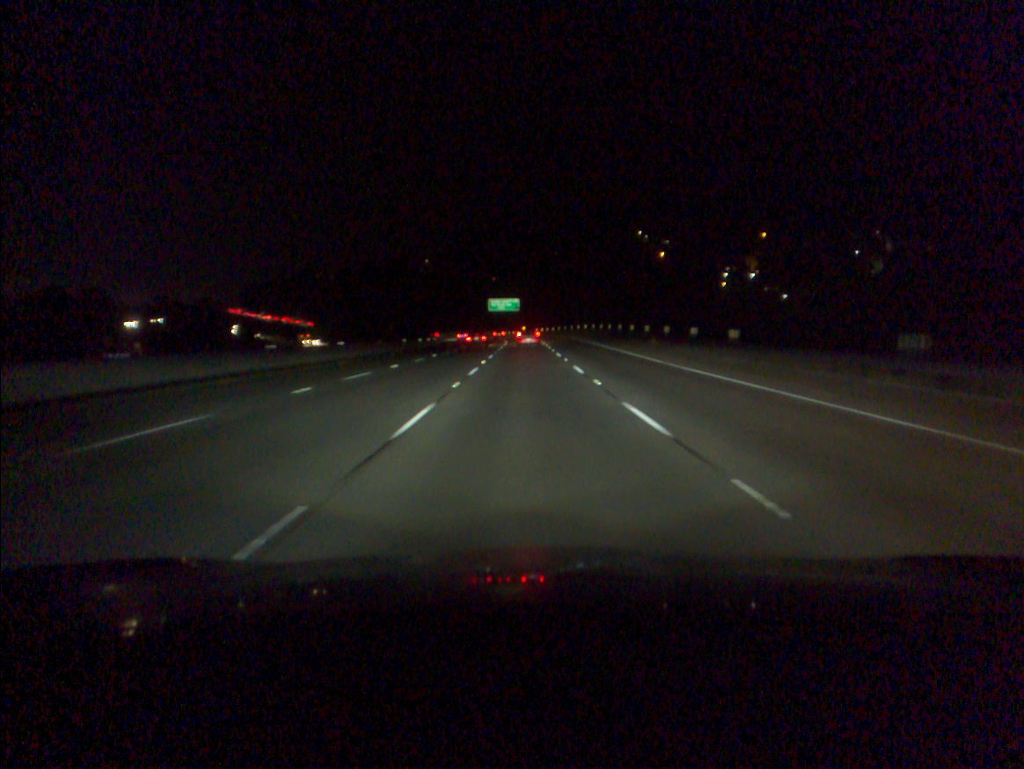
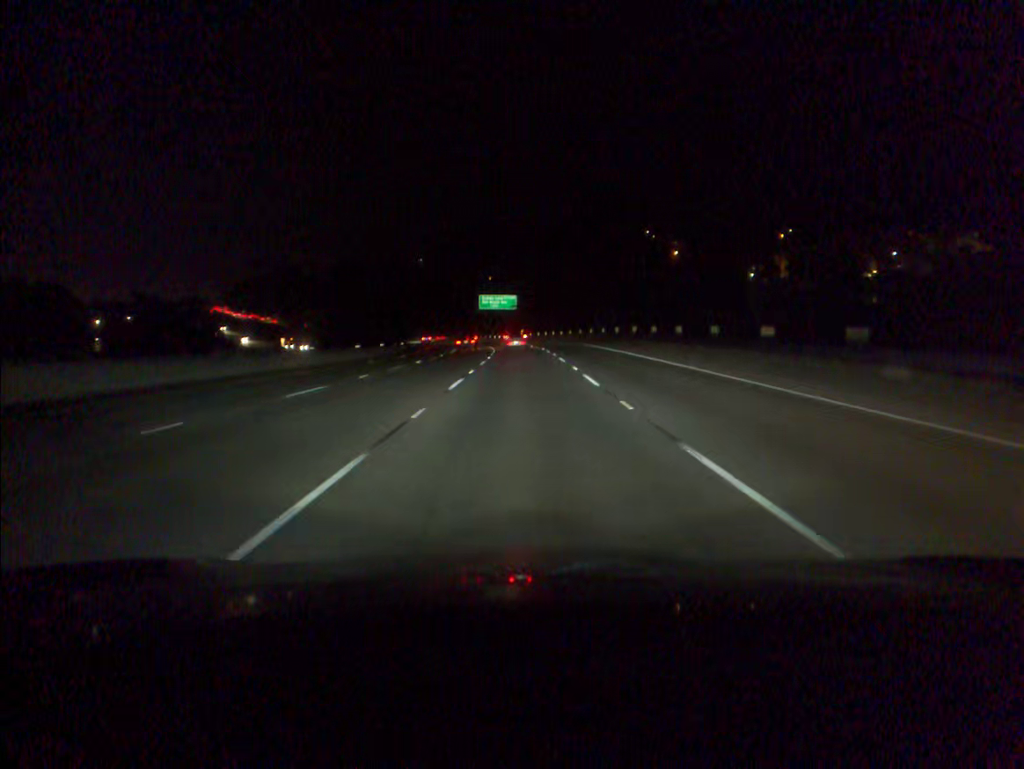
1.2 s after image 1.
(+0.1, +35.3) m; 0°
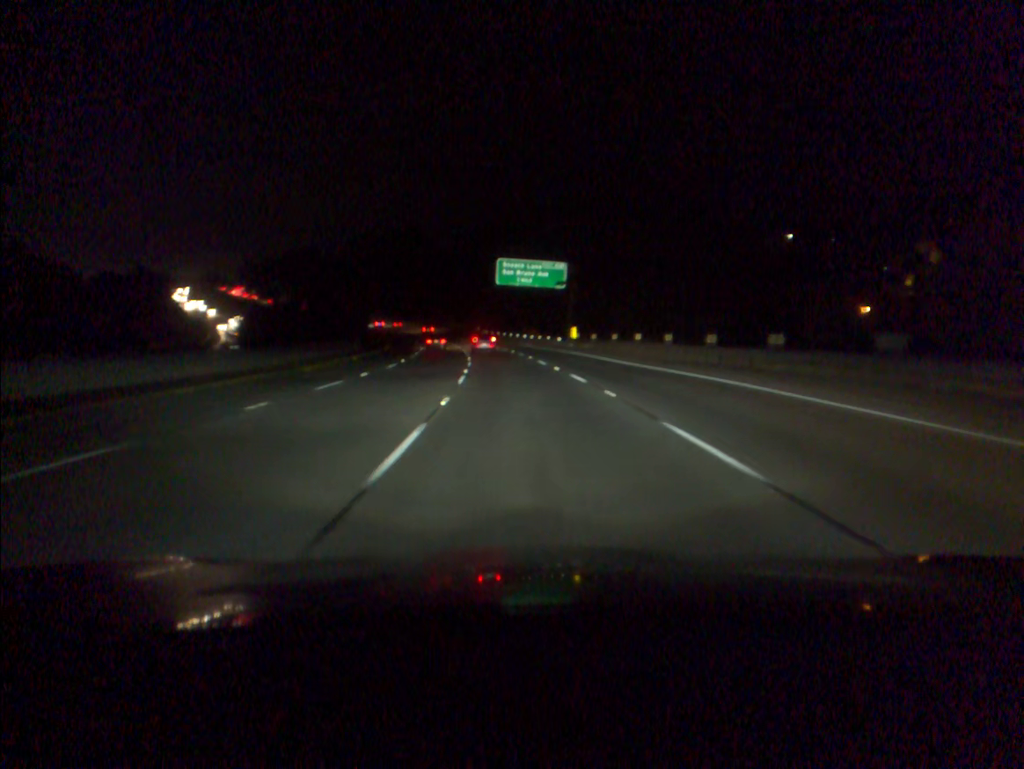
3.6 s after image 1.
(-1.1, +70.2) m; -3°
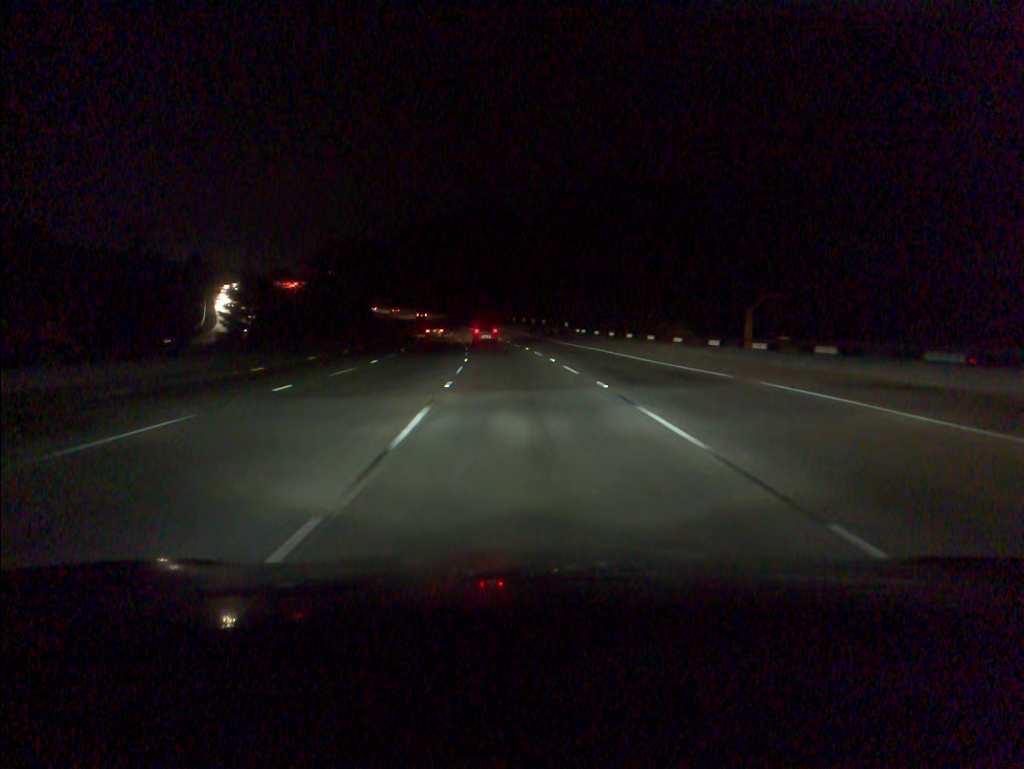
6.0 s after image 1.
(-3.9, +71.0) m; -6°
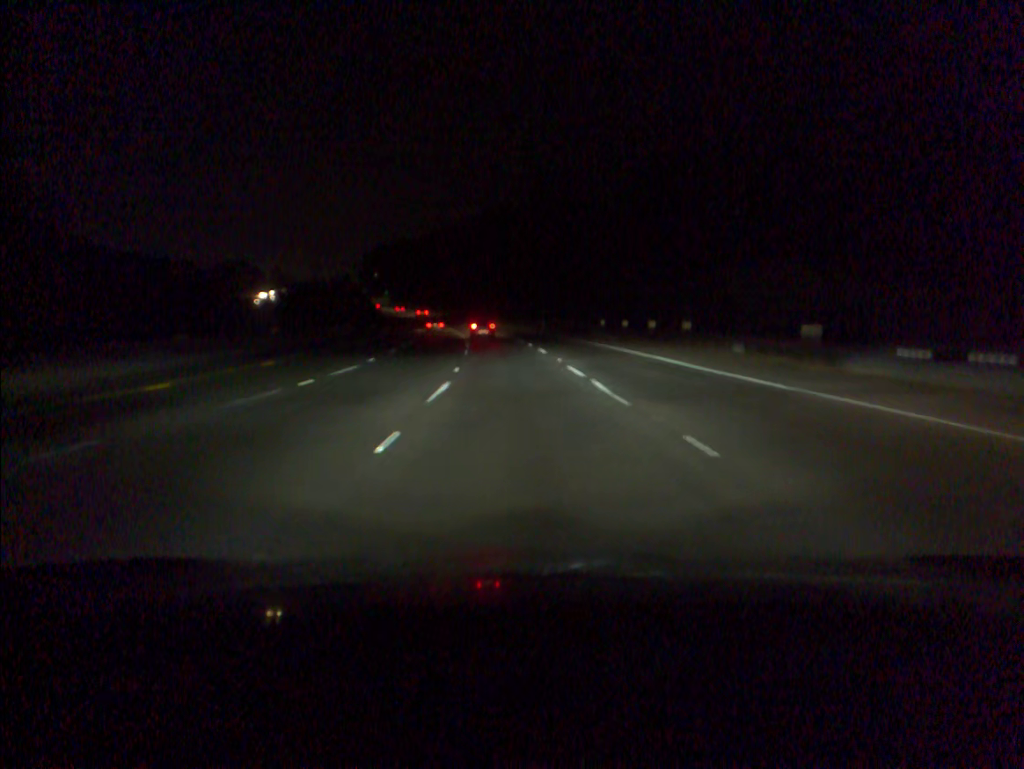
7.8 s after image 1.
(-2.2, +53.3) m; -5°
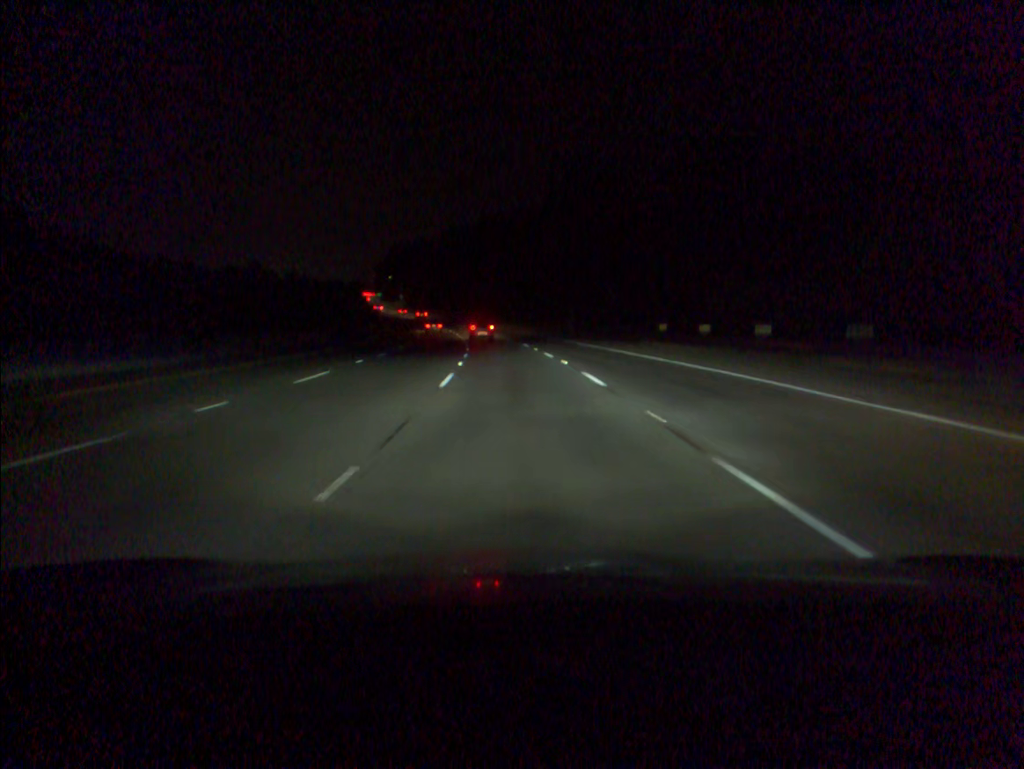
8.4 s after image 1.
(-0.2, +17.7) m; -2°
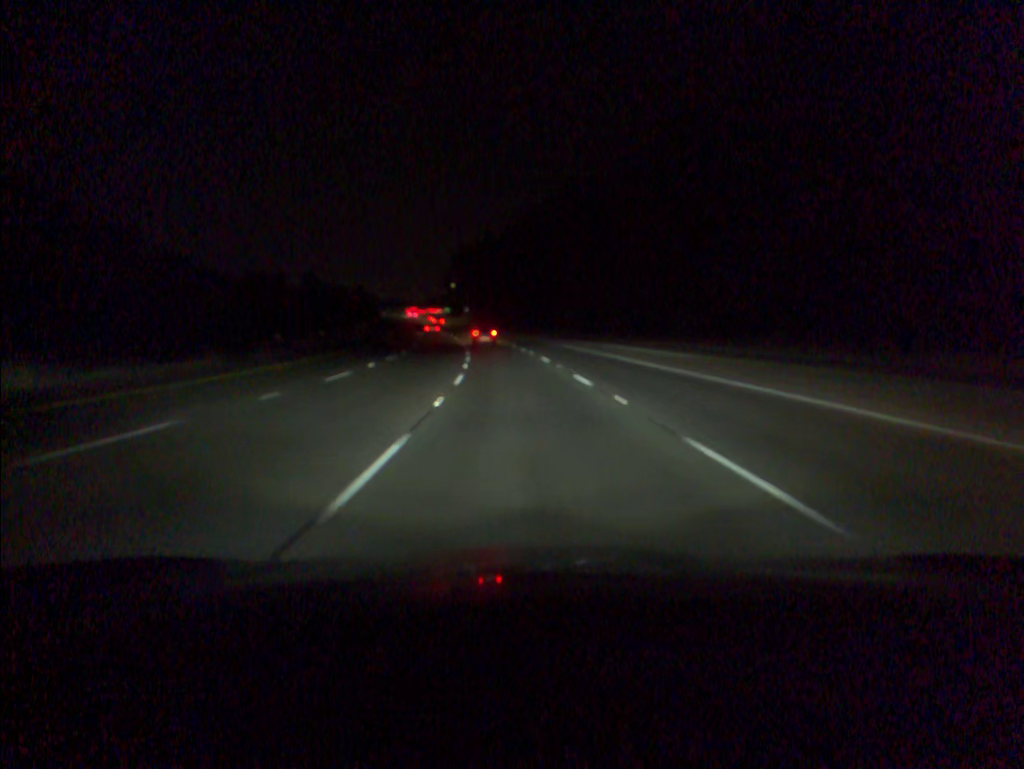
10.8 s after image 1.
(-4.0, +69.9) m; -6°
